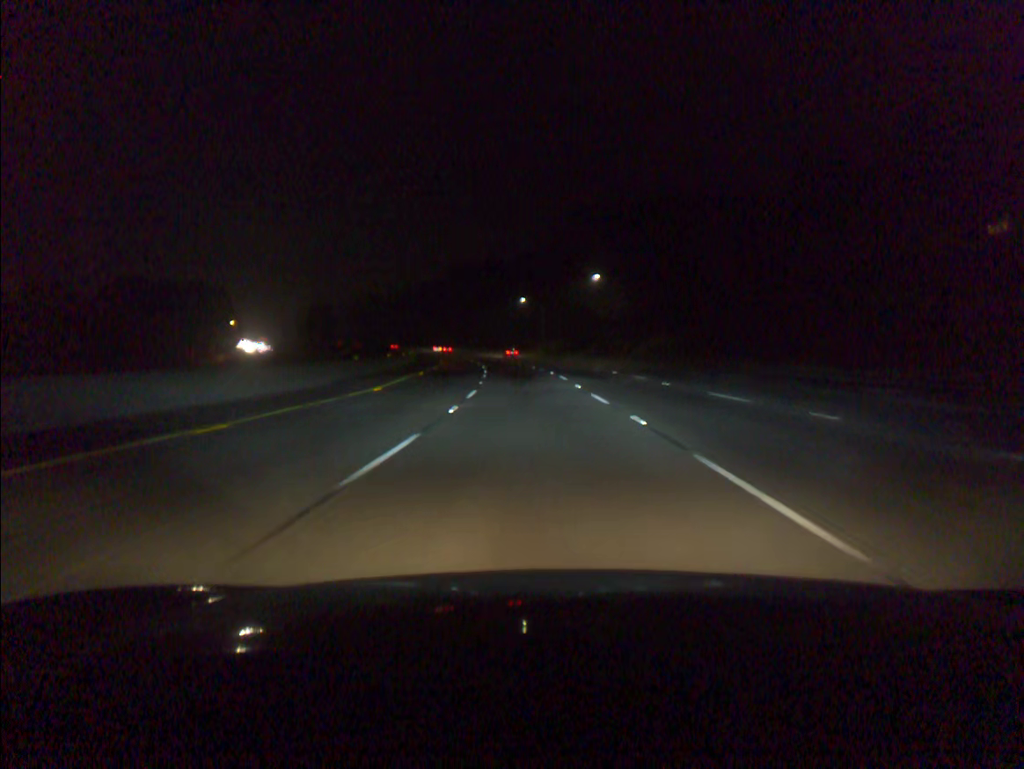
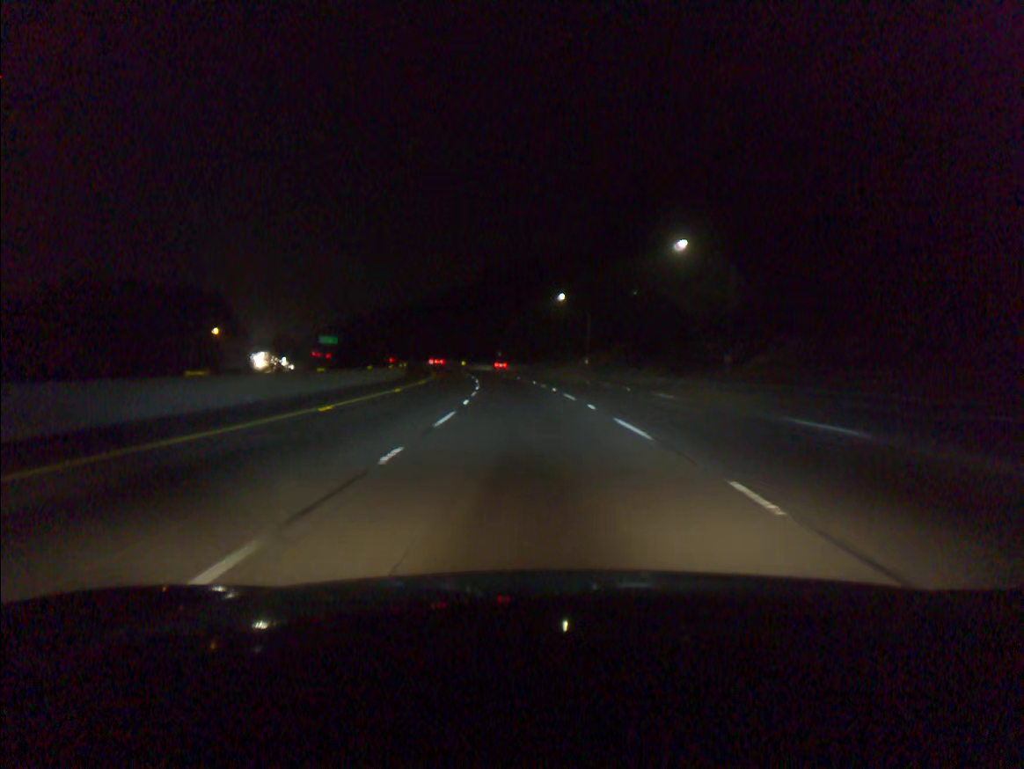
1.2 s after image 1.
(-0.9, +36.1) m; -3°
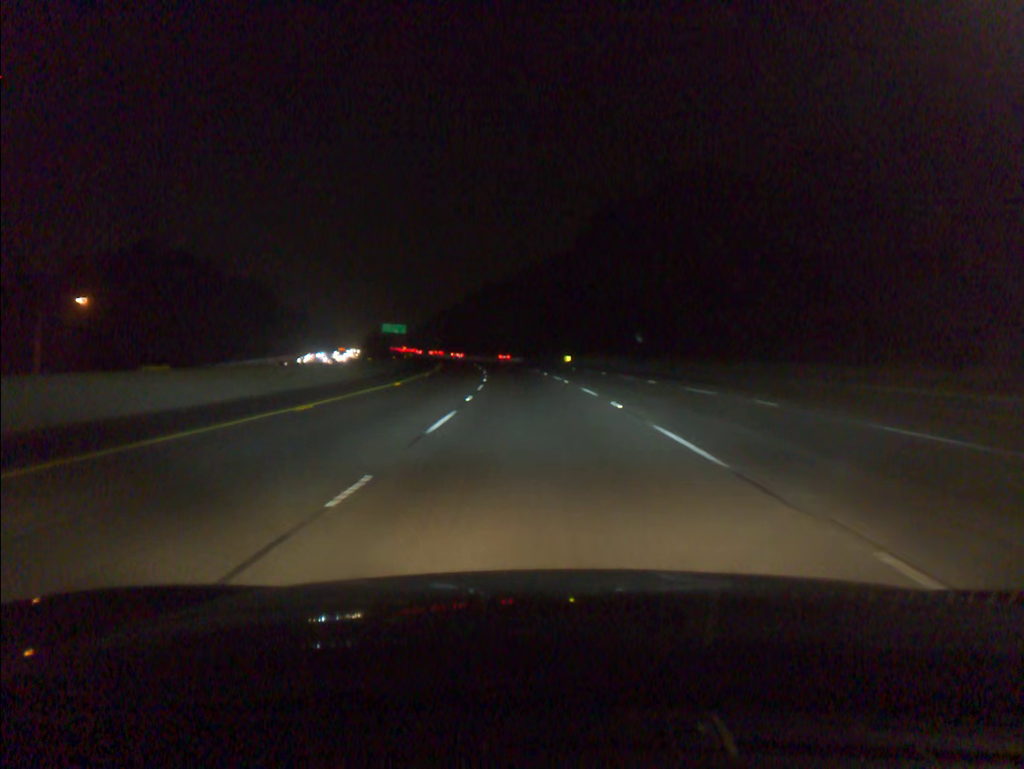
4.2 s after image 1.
(-6.8, +90.5) m; -8°
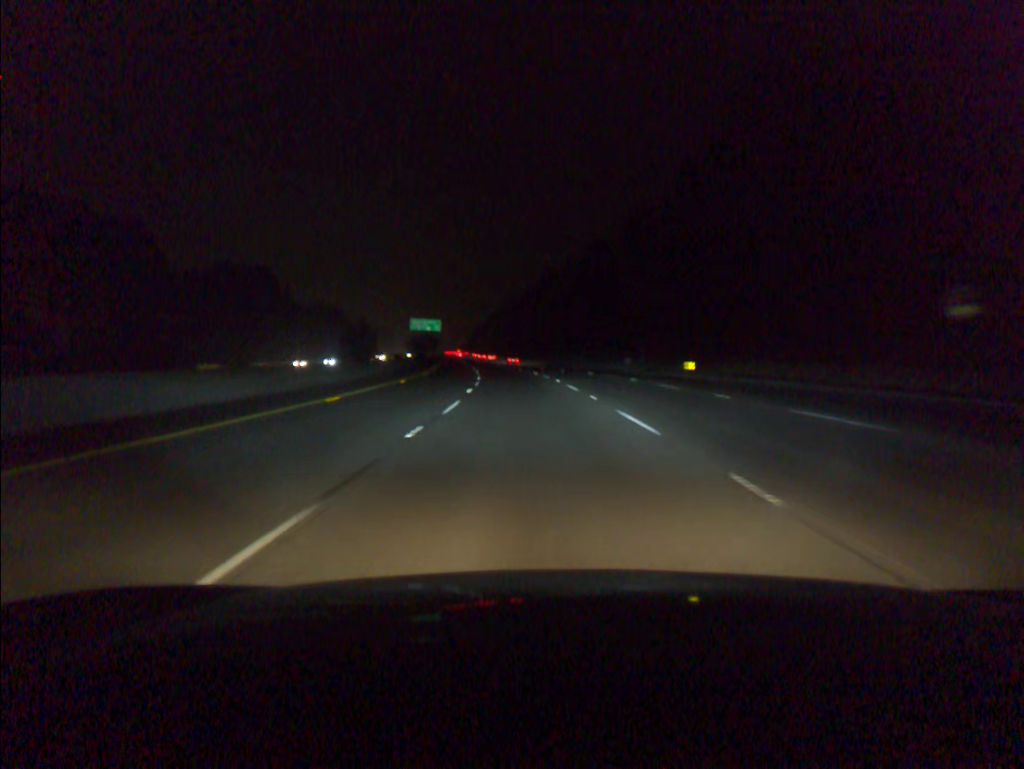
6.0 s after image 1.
(-2.2, +54.7) m; -5°
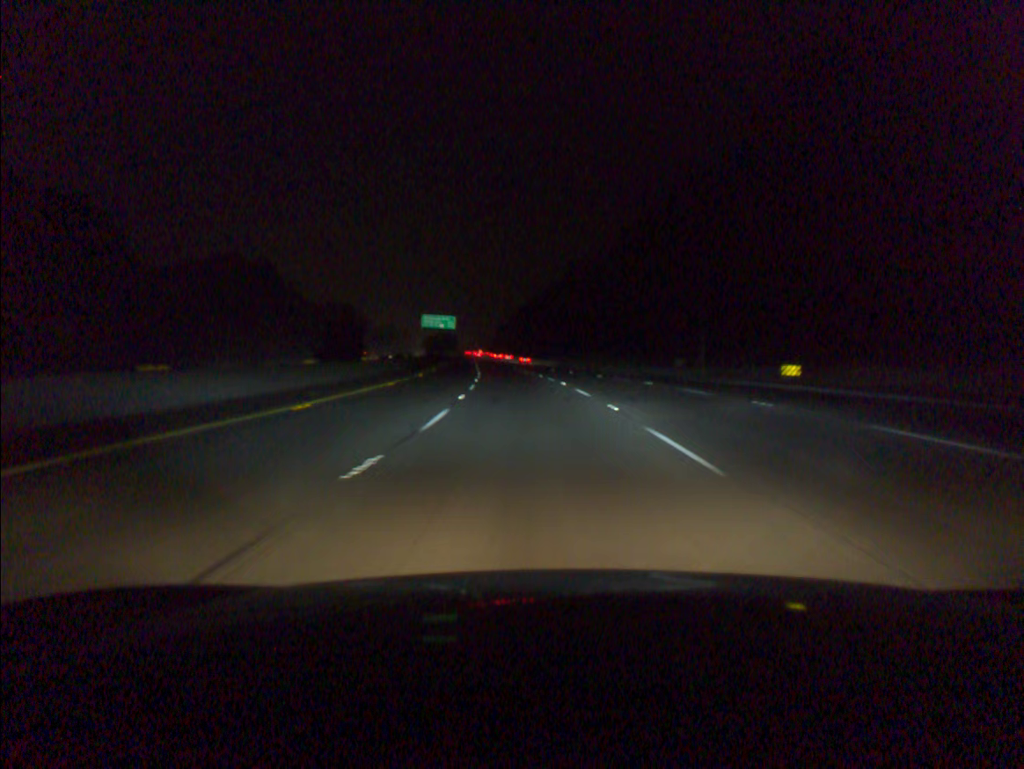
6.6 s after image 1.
(-0.3, +18.3) m; -2°
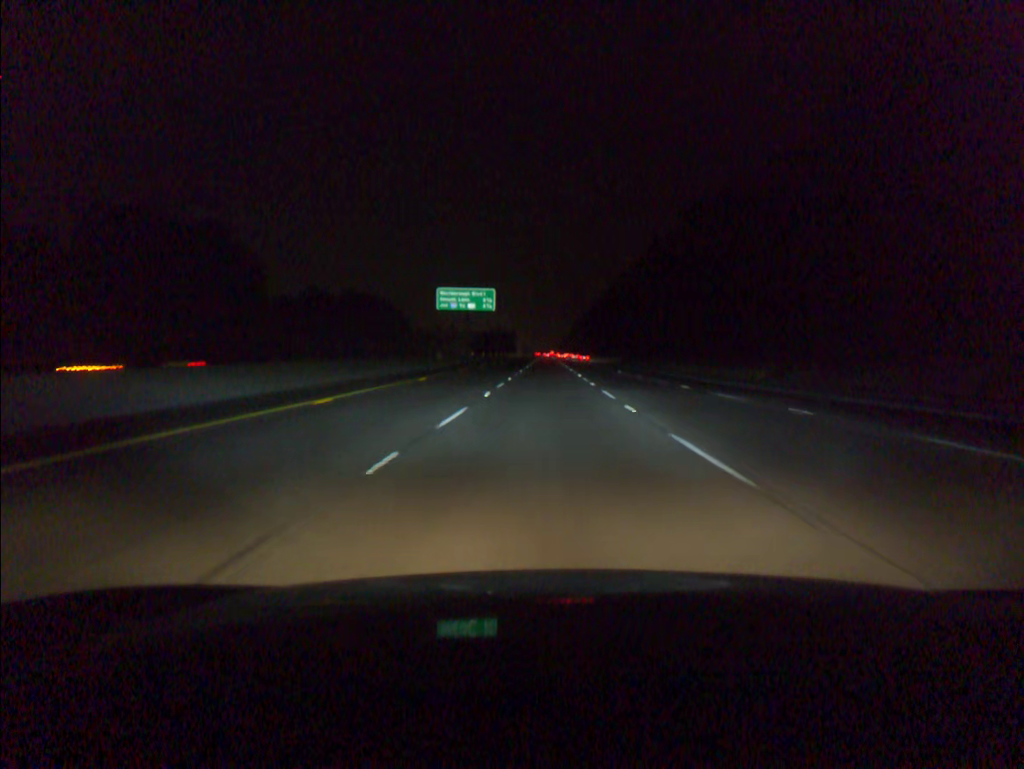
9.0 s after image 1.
(-4.1, +73.0) m; -5°
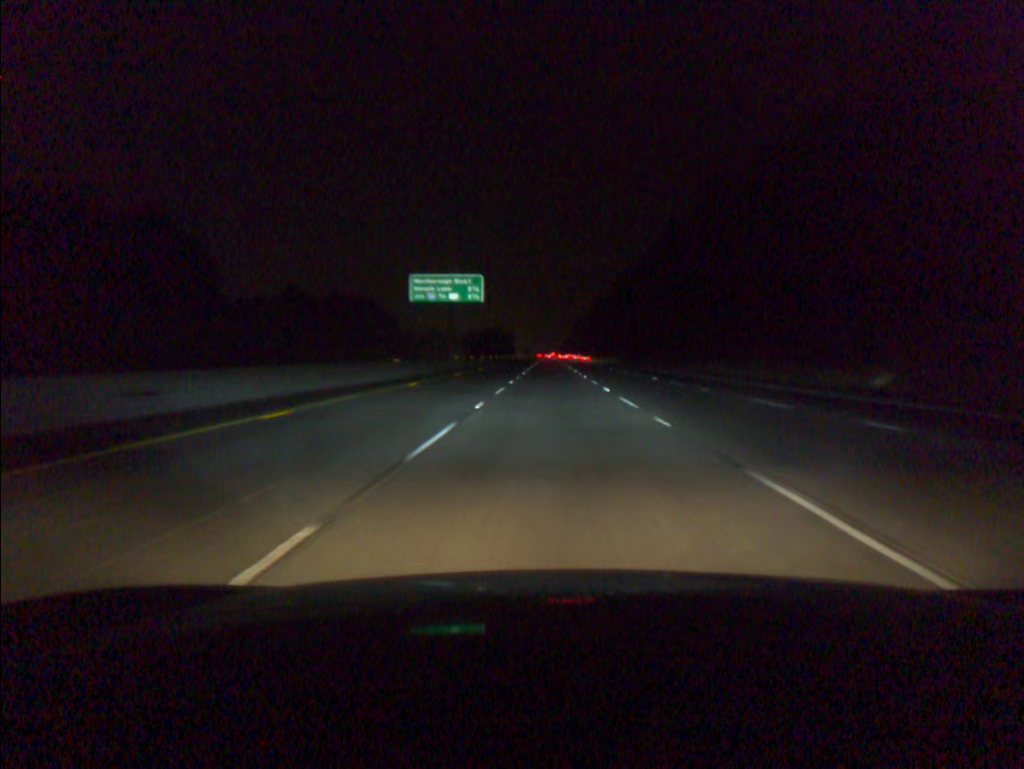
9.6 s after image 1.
(0.0, +18.3) m; 0°
